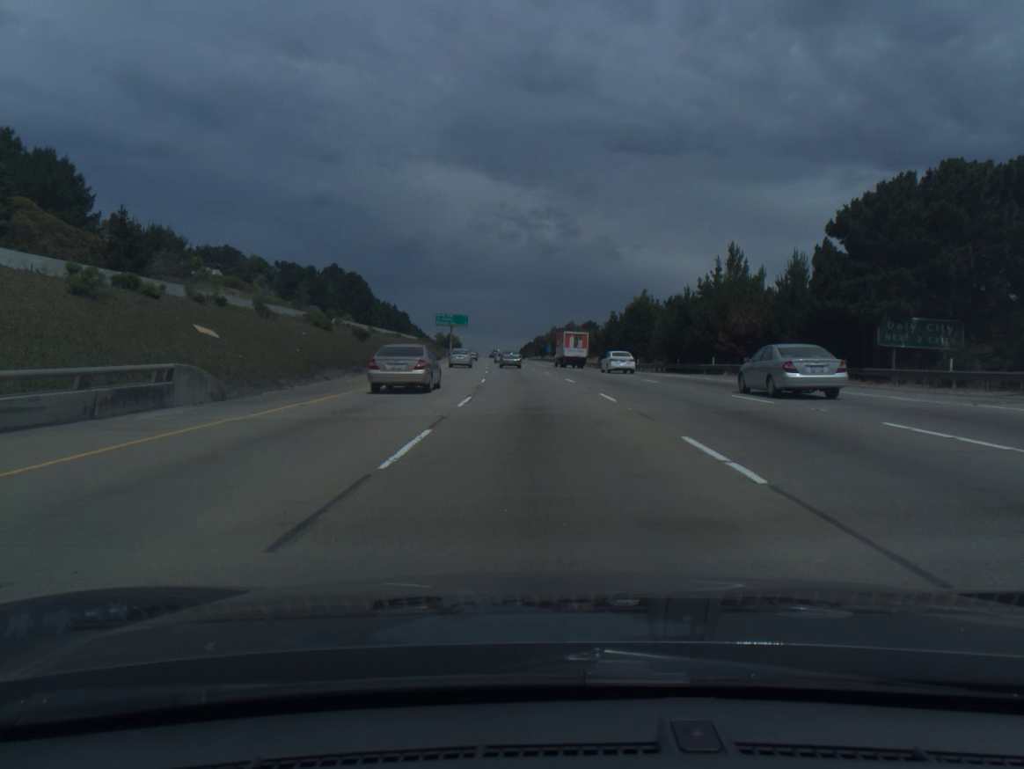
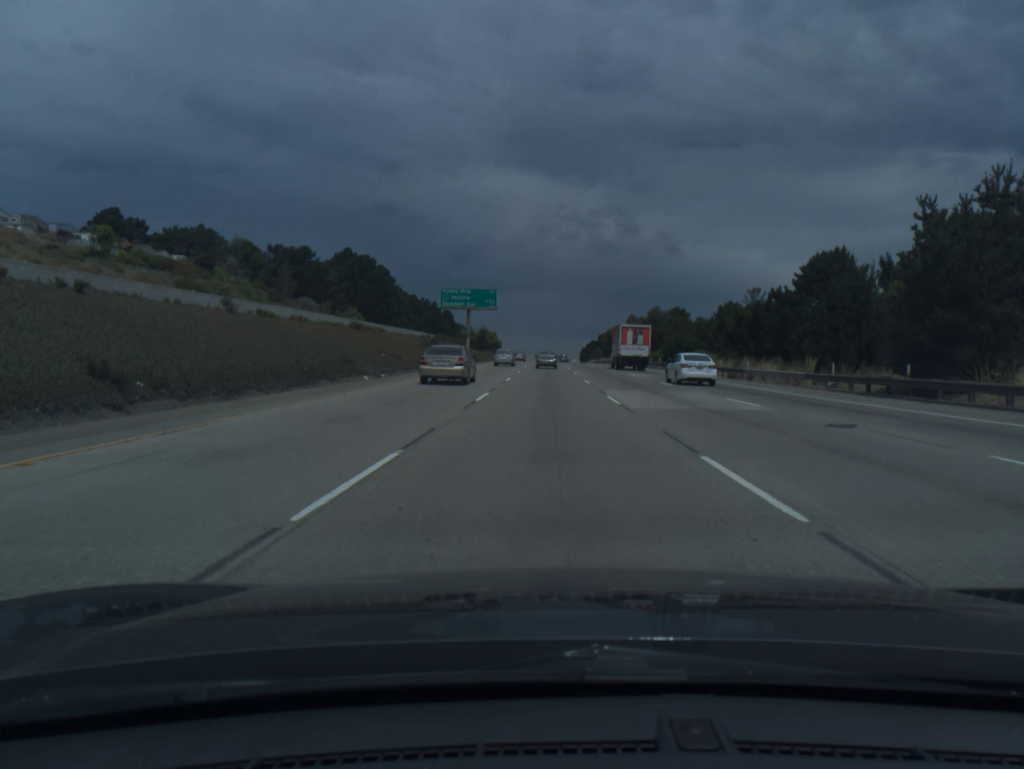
(-2.9, +70.1) m; -4°
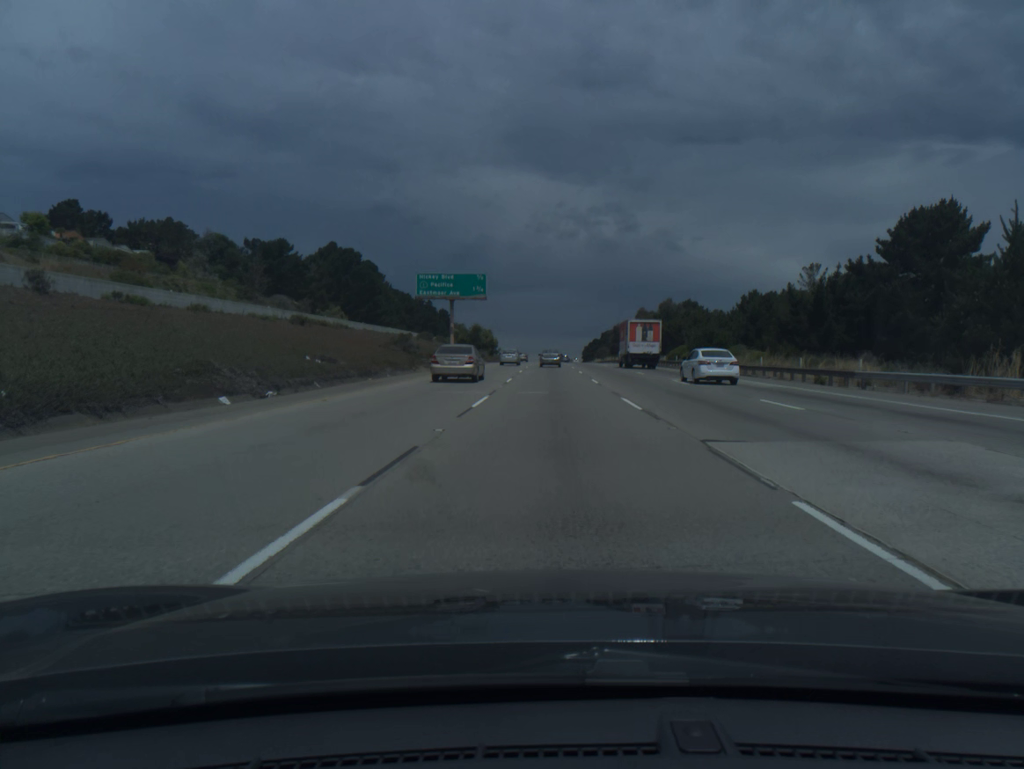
(0.0, +17.5) m; 0°
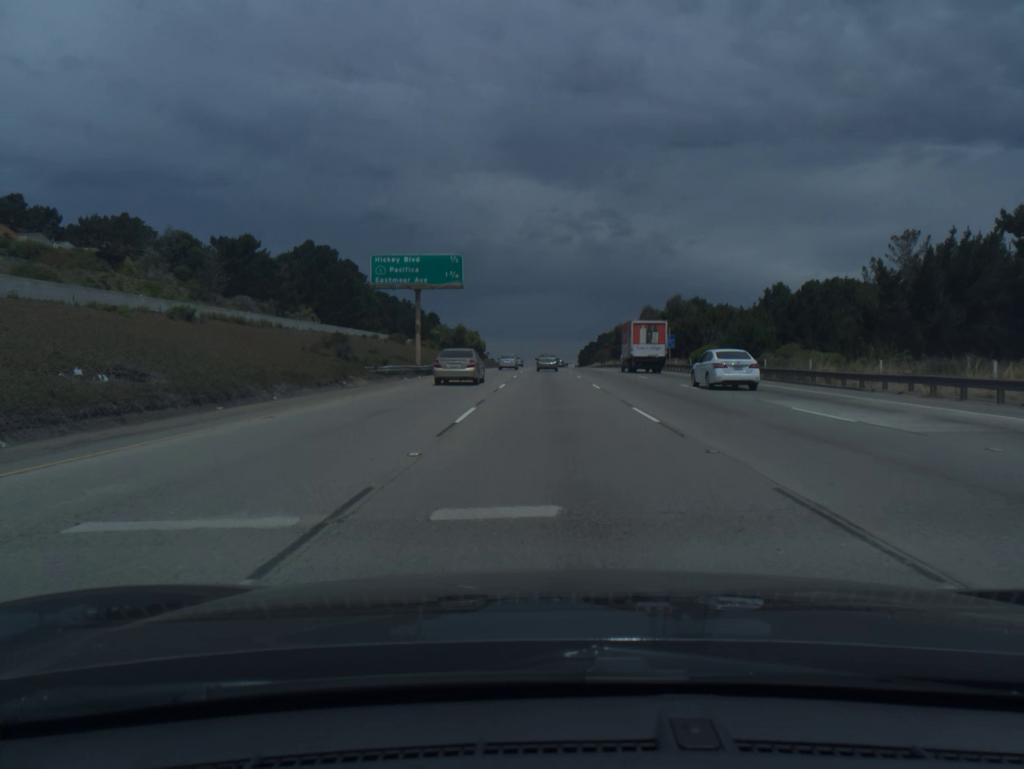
(0.0, +17.5) m; 0°
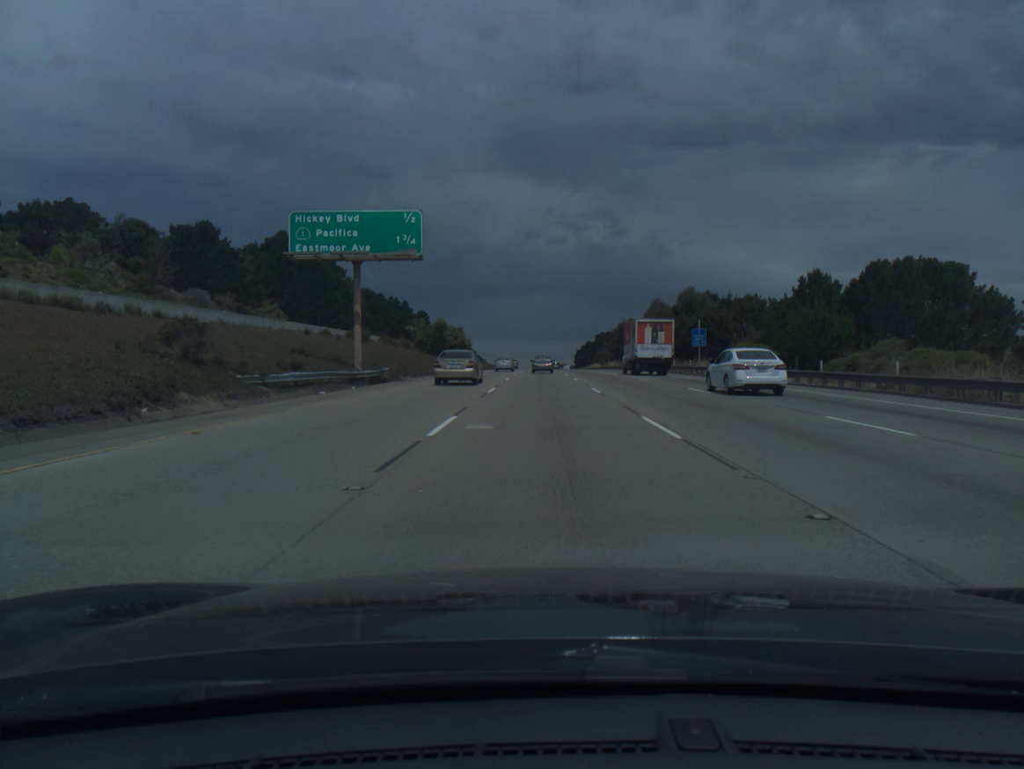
(+0.1, +17.5) m; 0°
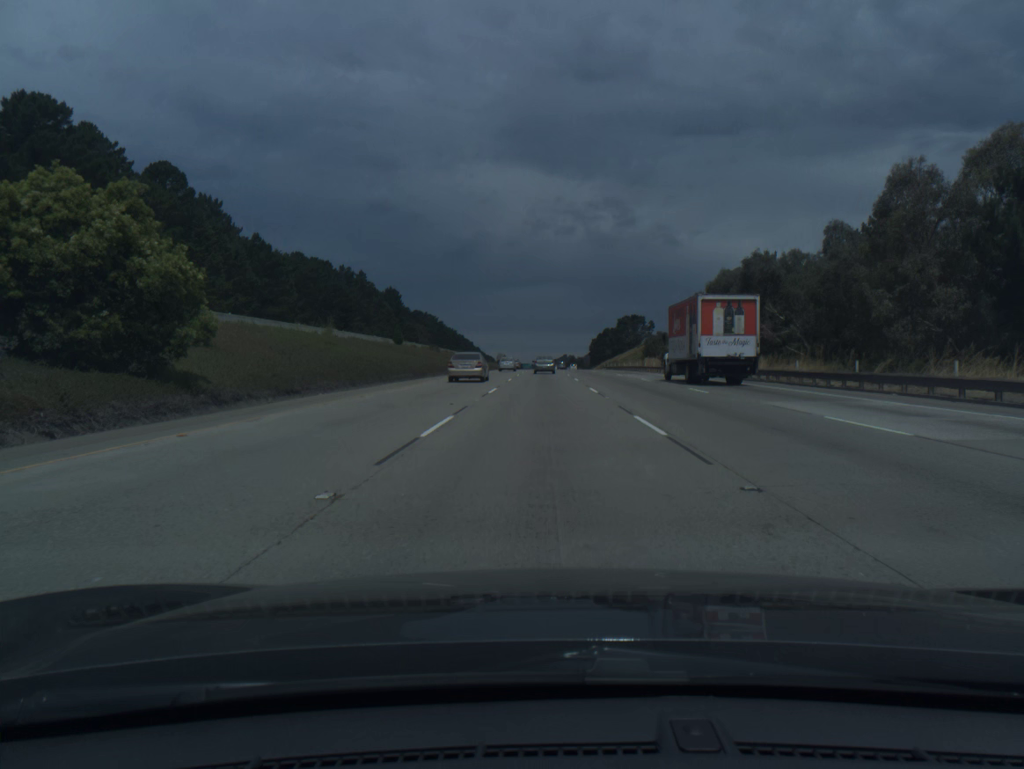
(-0.2, +87.5) m; 0°
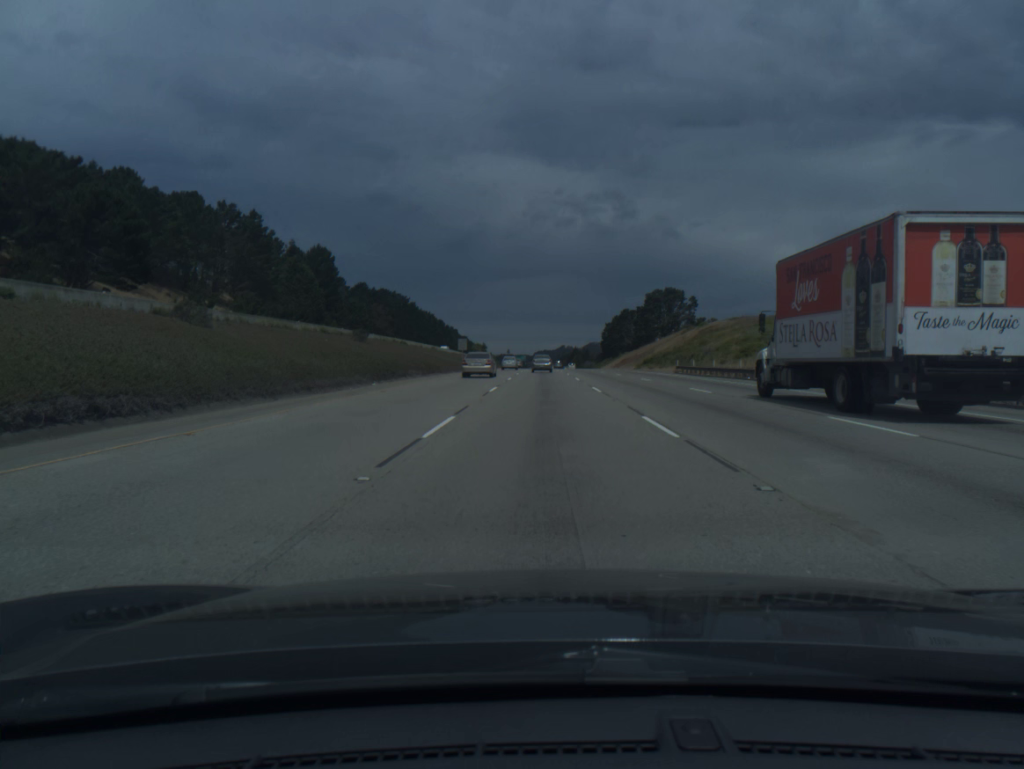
(0.0, +87.7) m; 0°
